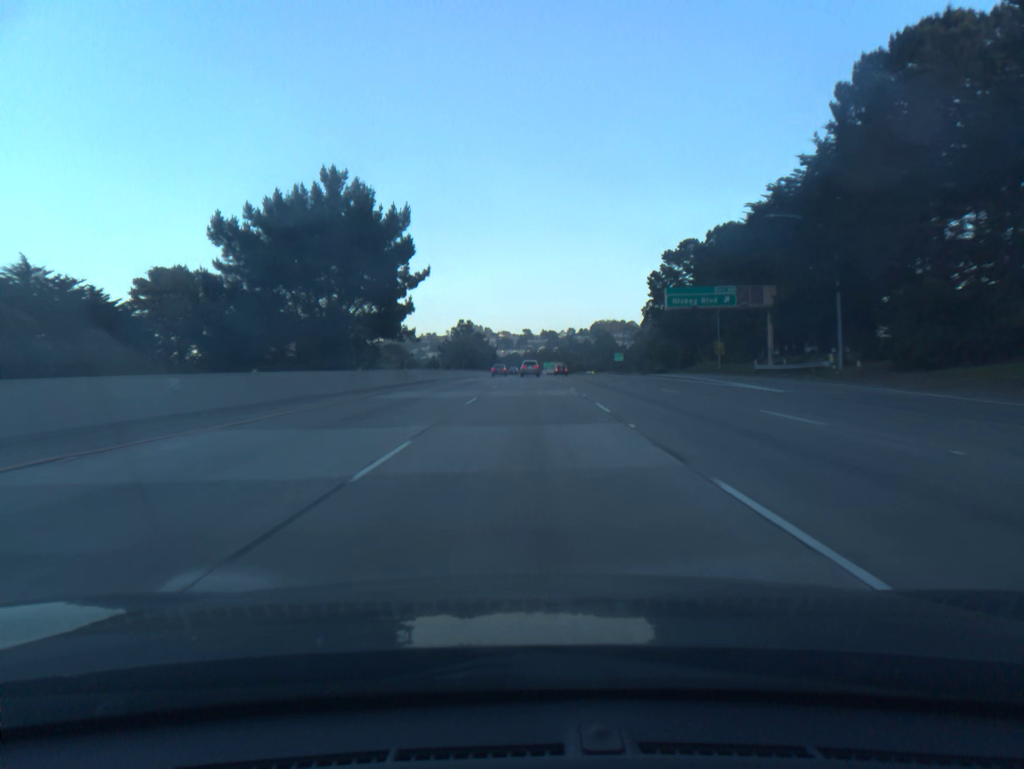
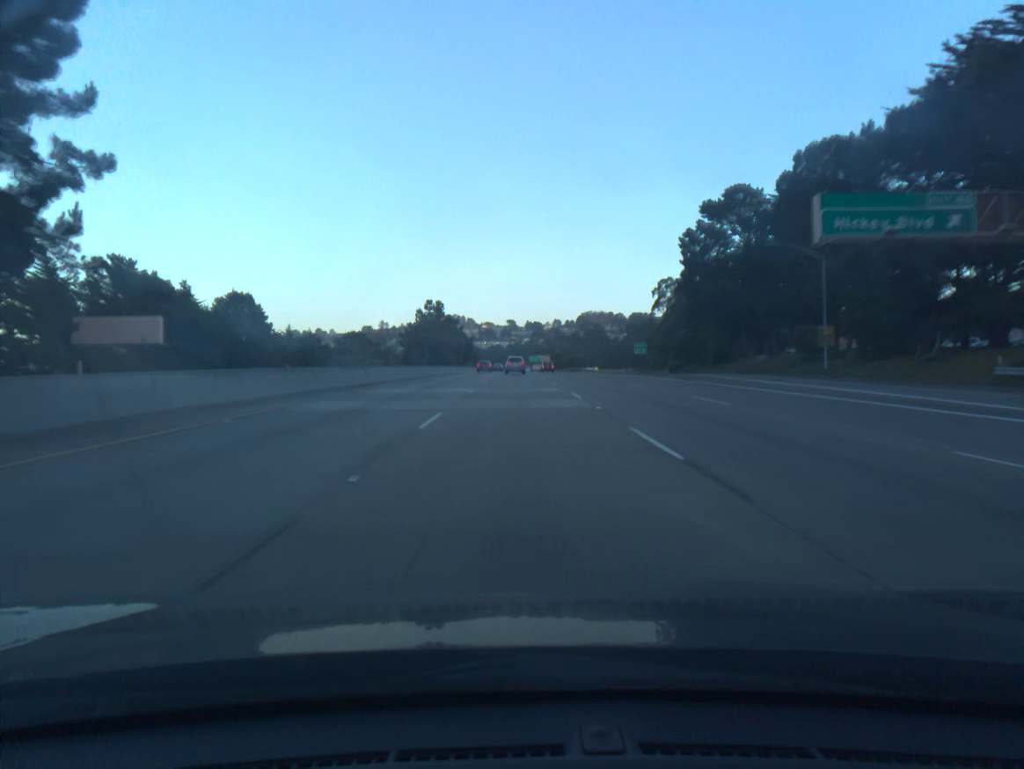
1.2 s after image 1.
(+0.4, +38.4) m; +1°
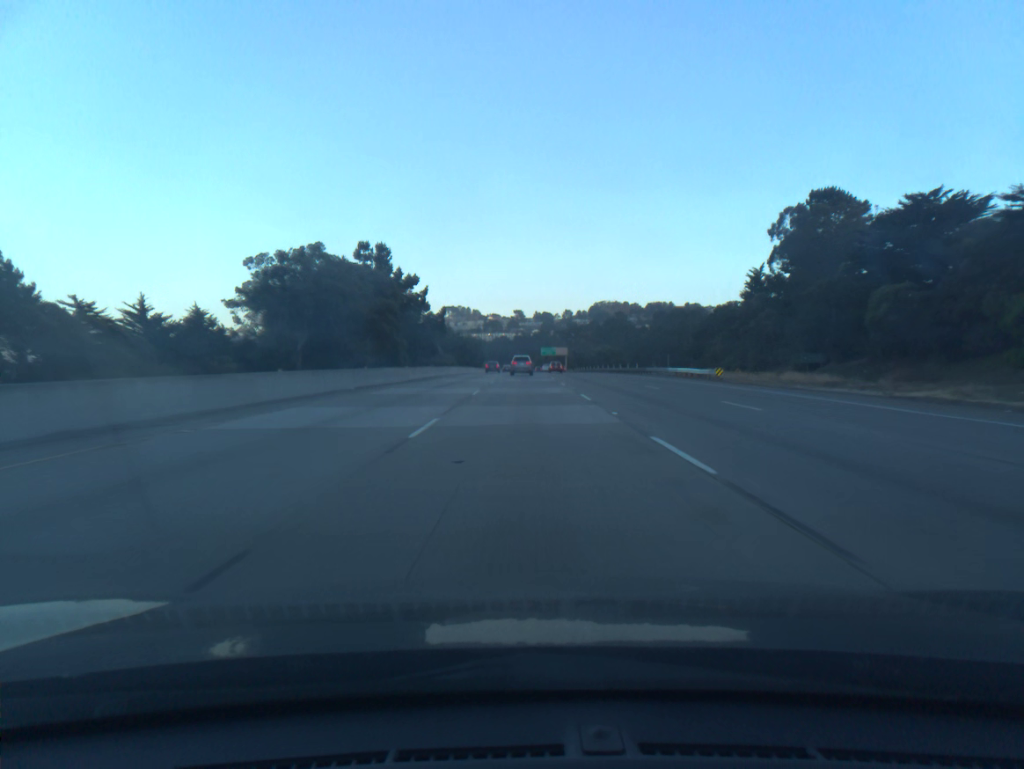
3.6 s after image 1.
(-0.2, +75.0) m; -1°
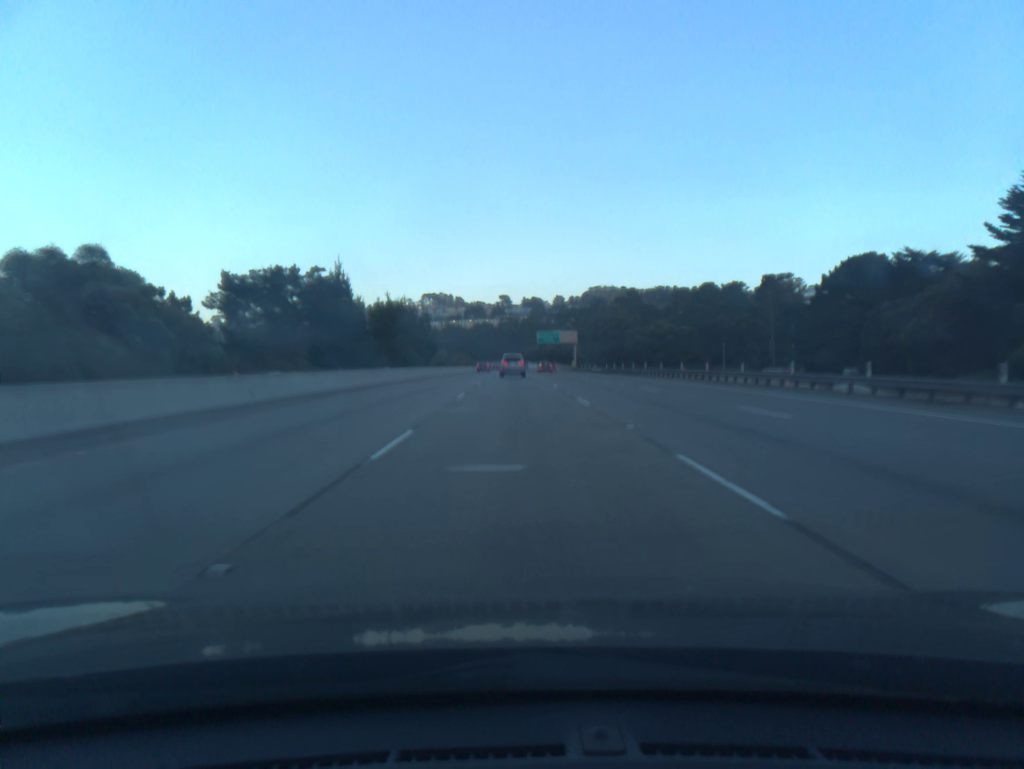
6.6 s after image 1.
(+0.6, +90.3) m; +1°
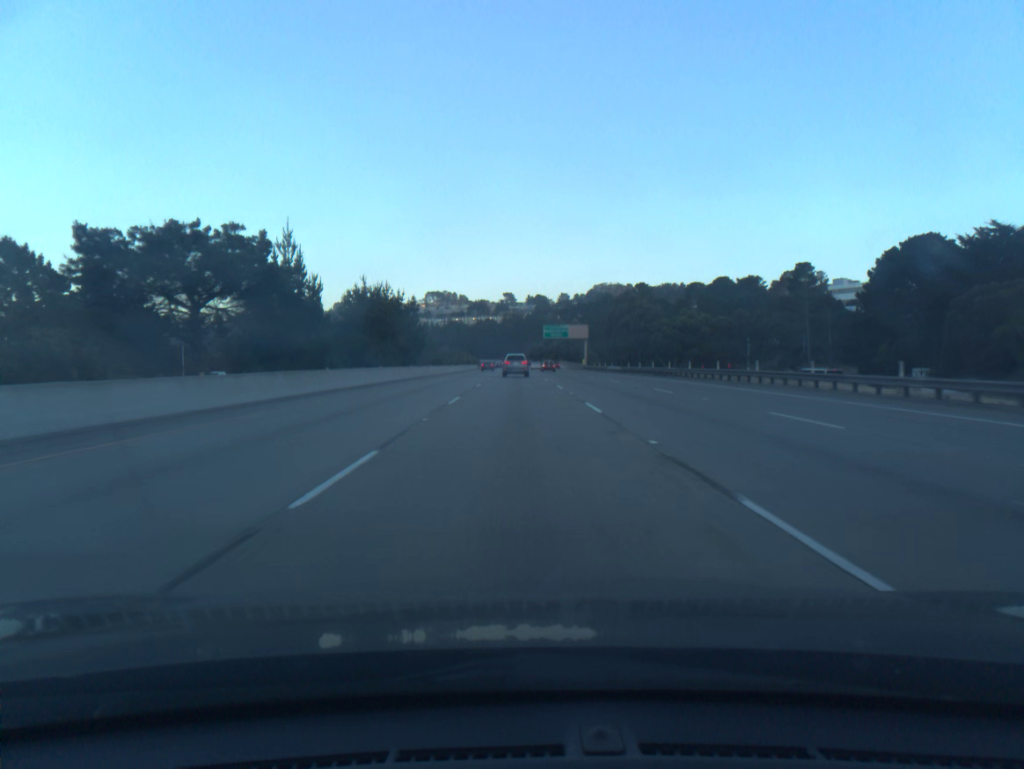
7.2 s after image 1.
(0.0, +17.7) m; 0°
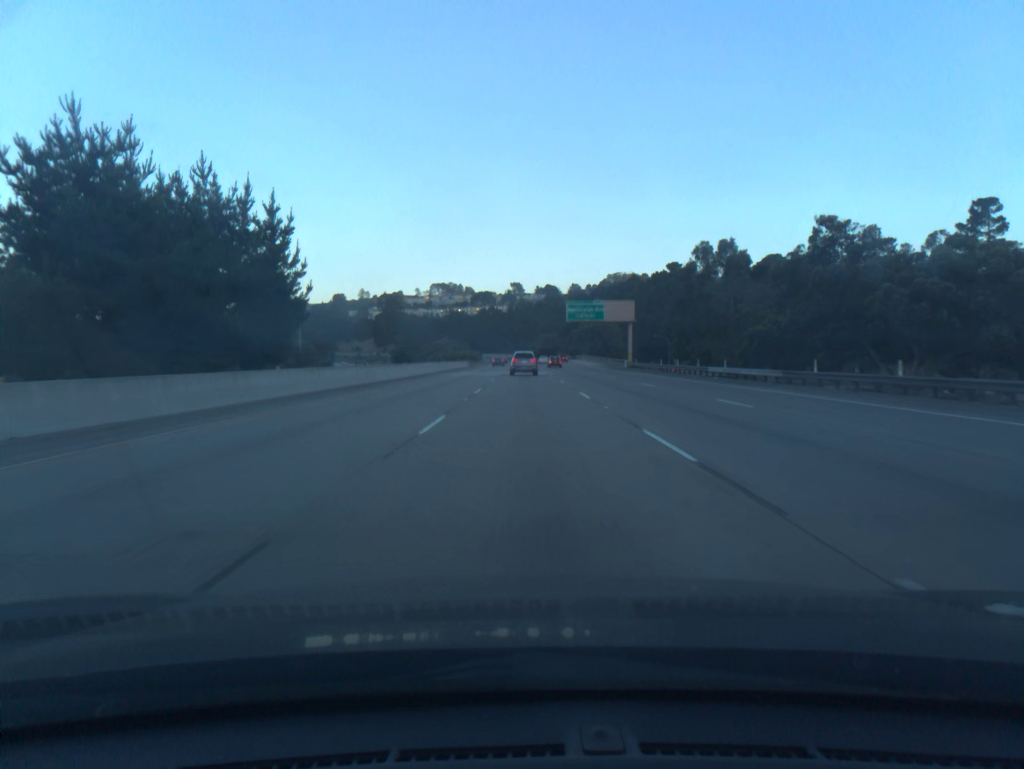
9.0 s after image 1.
(-0.4, +52.5) m; -1°
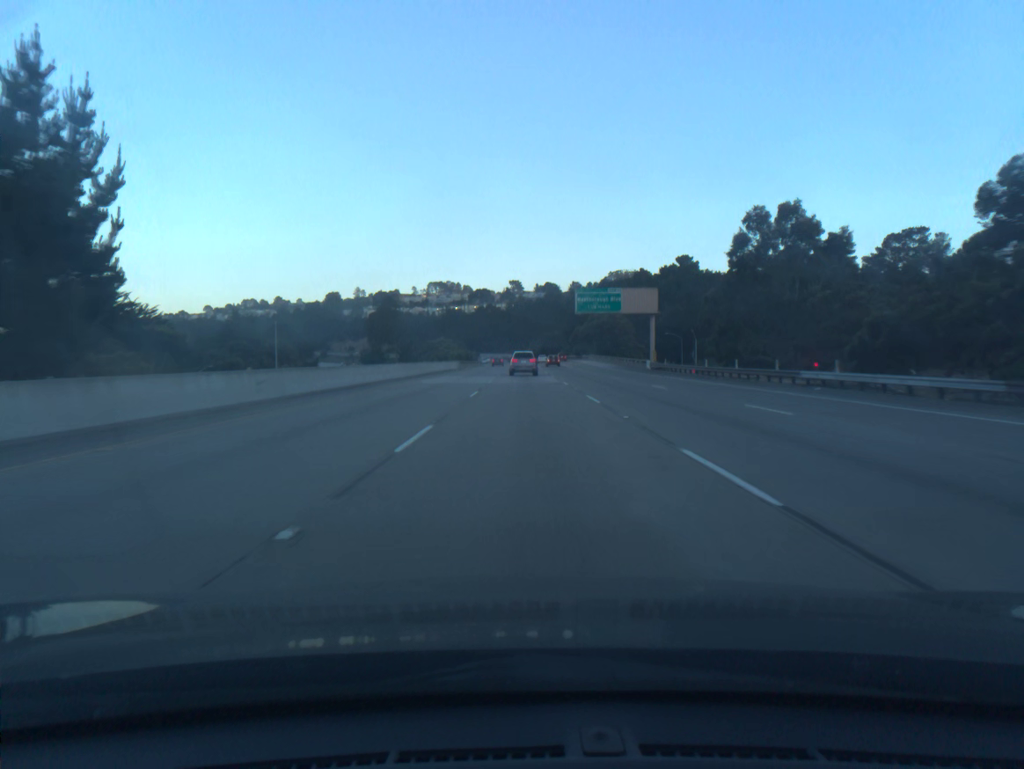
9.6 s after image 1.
(0.0, +17.3) m; 0°
